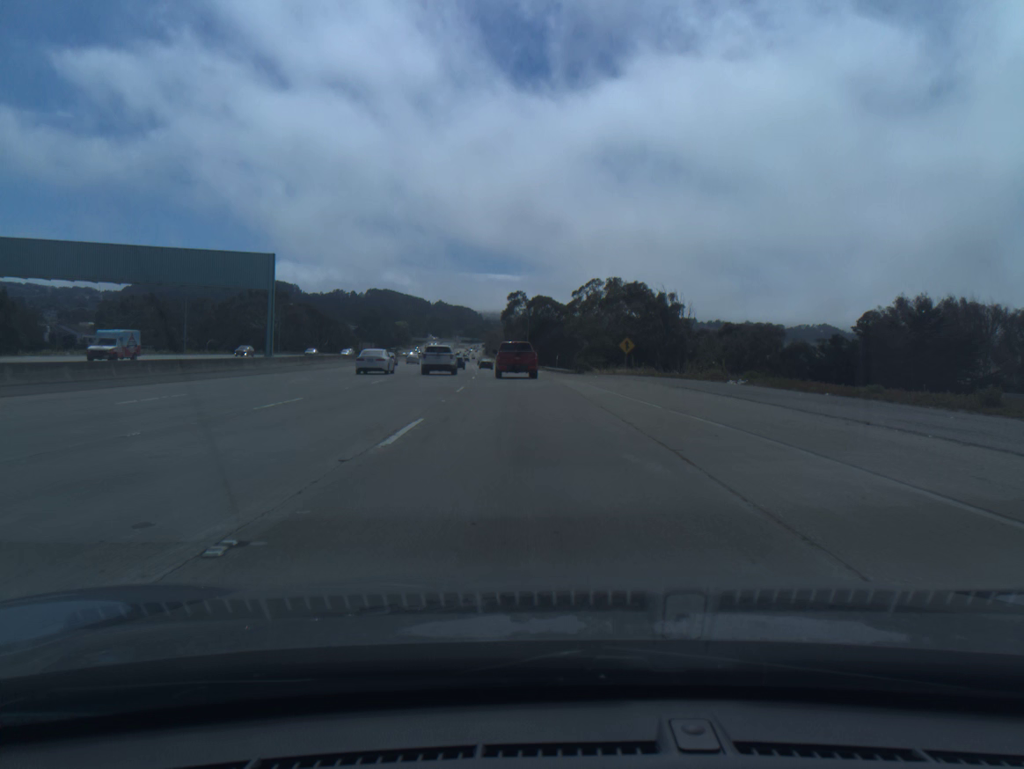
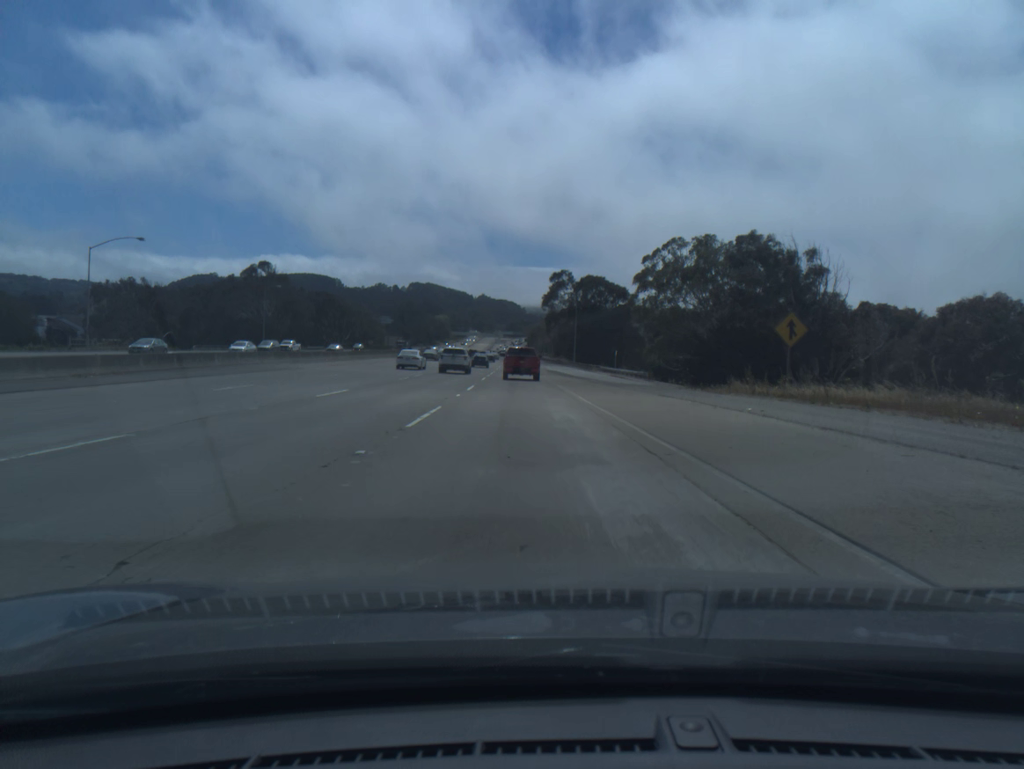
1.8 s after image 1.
(-1.2, +38.4) m; -3°
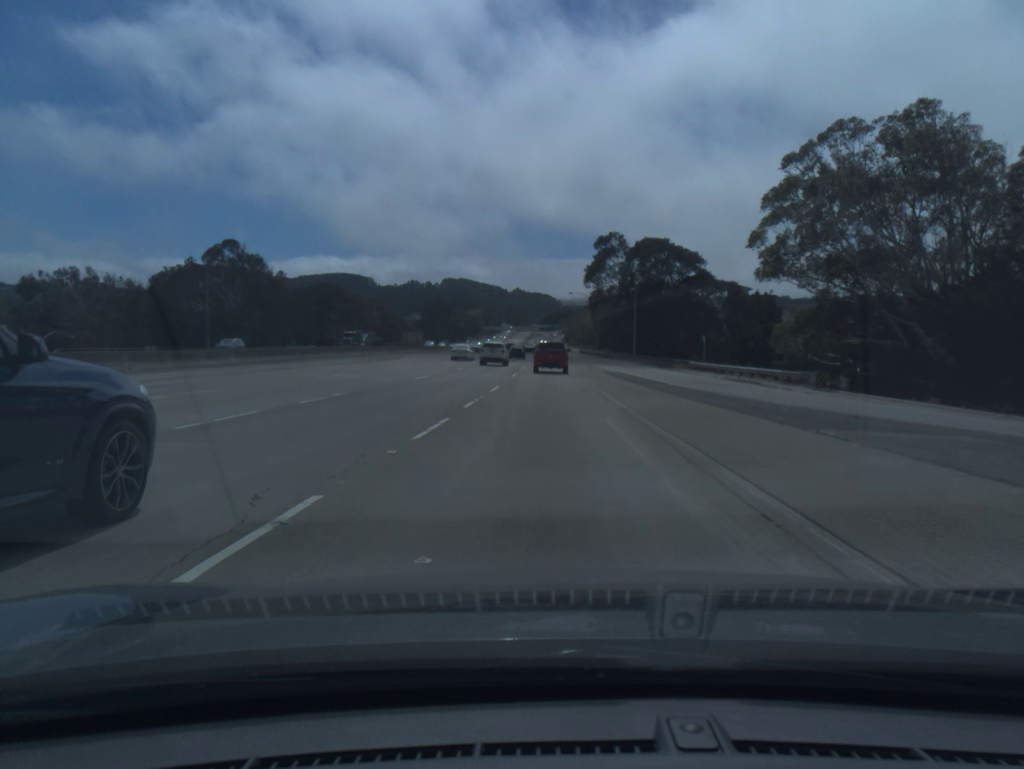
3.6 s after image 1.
(-1.1, +39.8) m; -3°
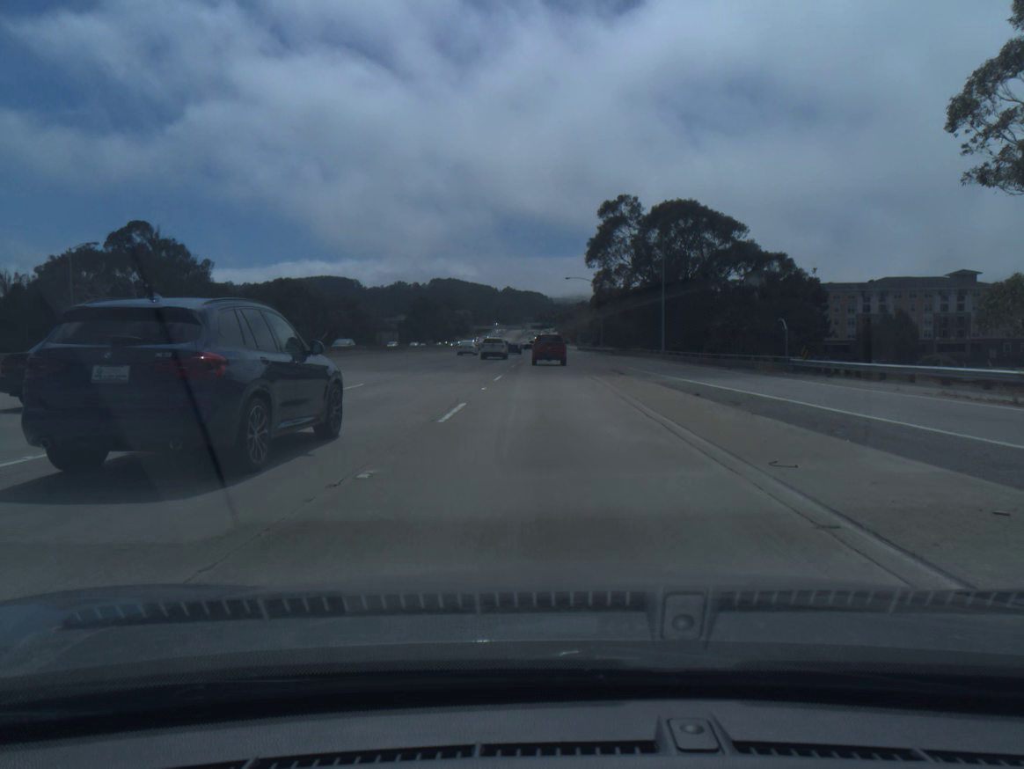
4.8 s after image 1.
(+0.1, +27.0) m; +1°
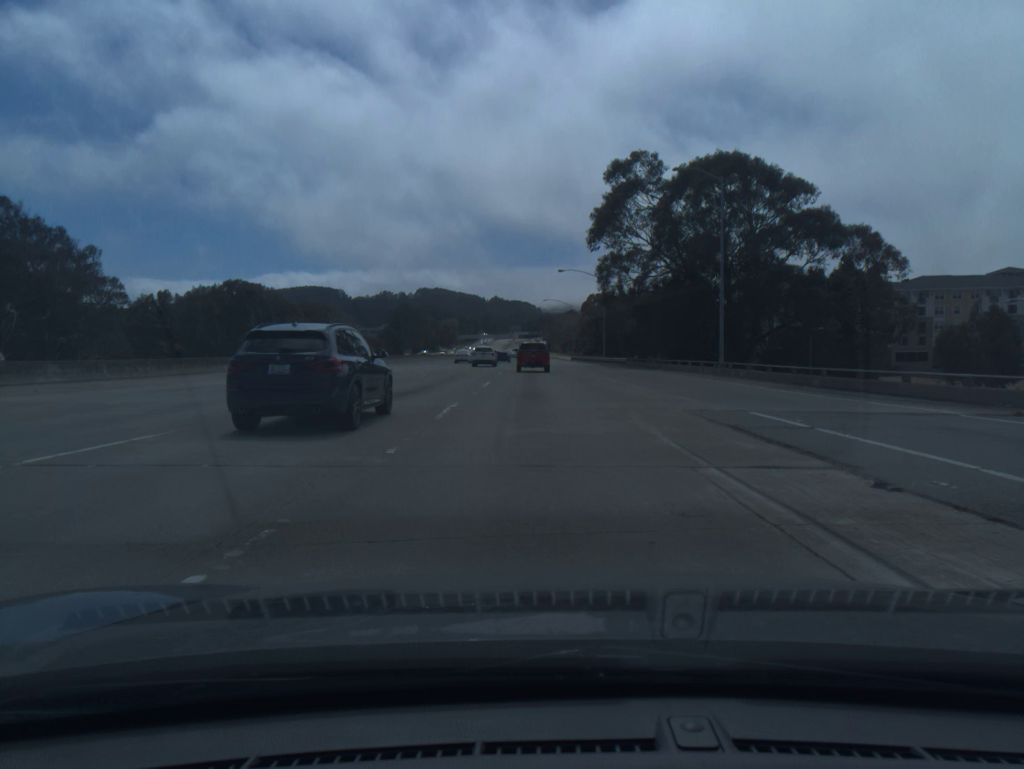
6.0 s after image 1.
(+0.2, +26.8) m; +1°
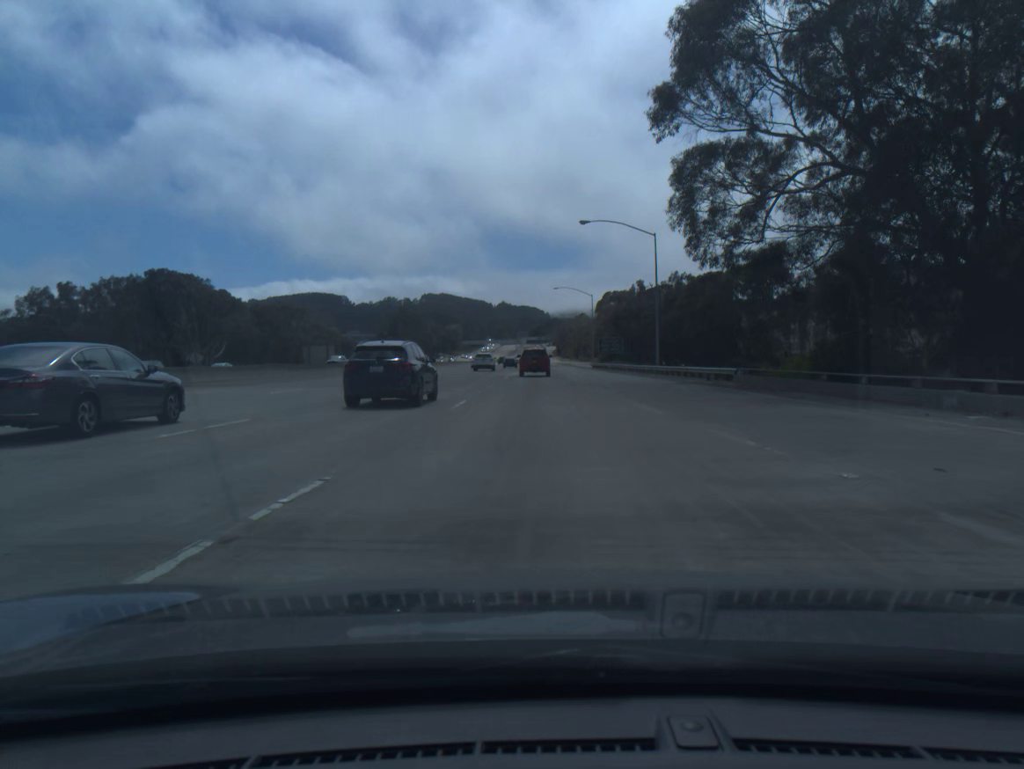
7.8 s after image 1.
(-0.1, +39.9) m; -1°
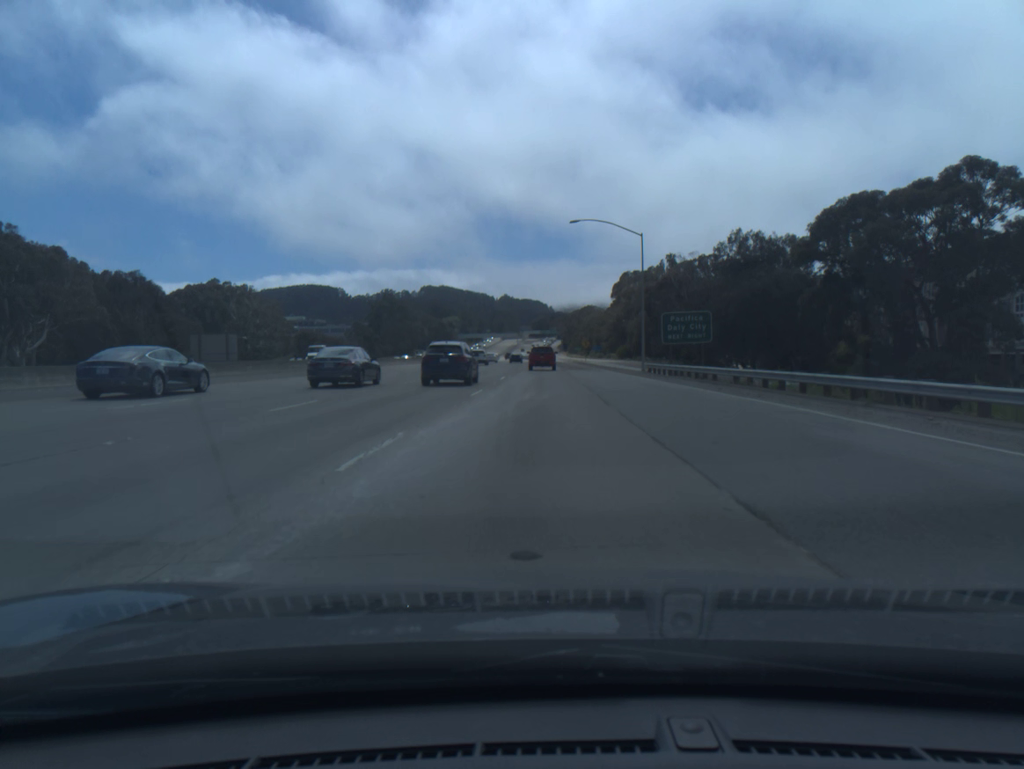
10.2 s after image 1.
(-0.1, +53.9) m; 0°
